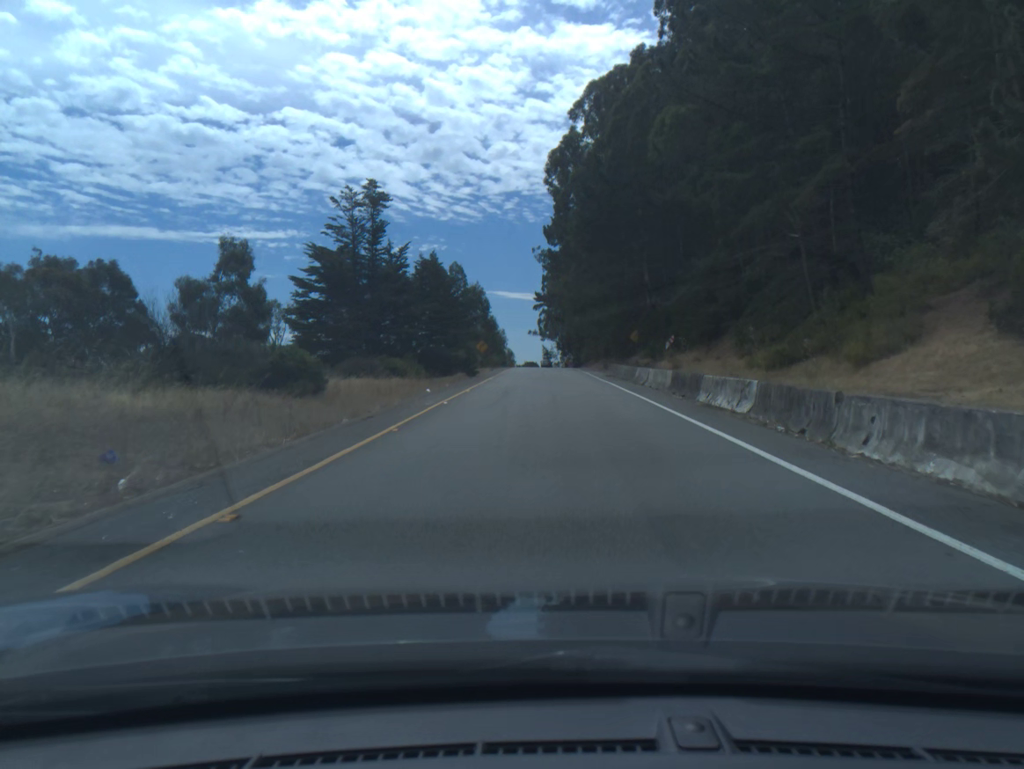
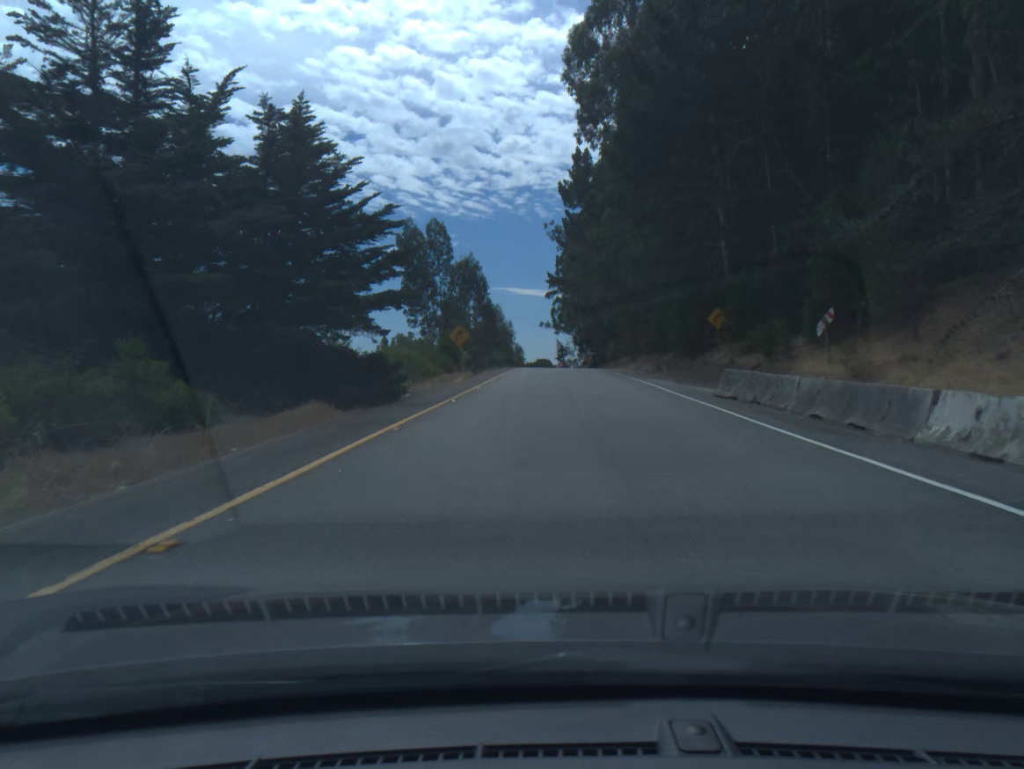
(-0.2, +30.6) m; -1°
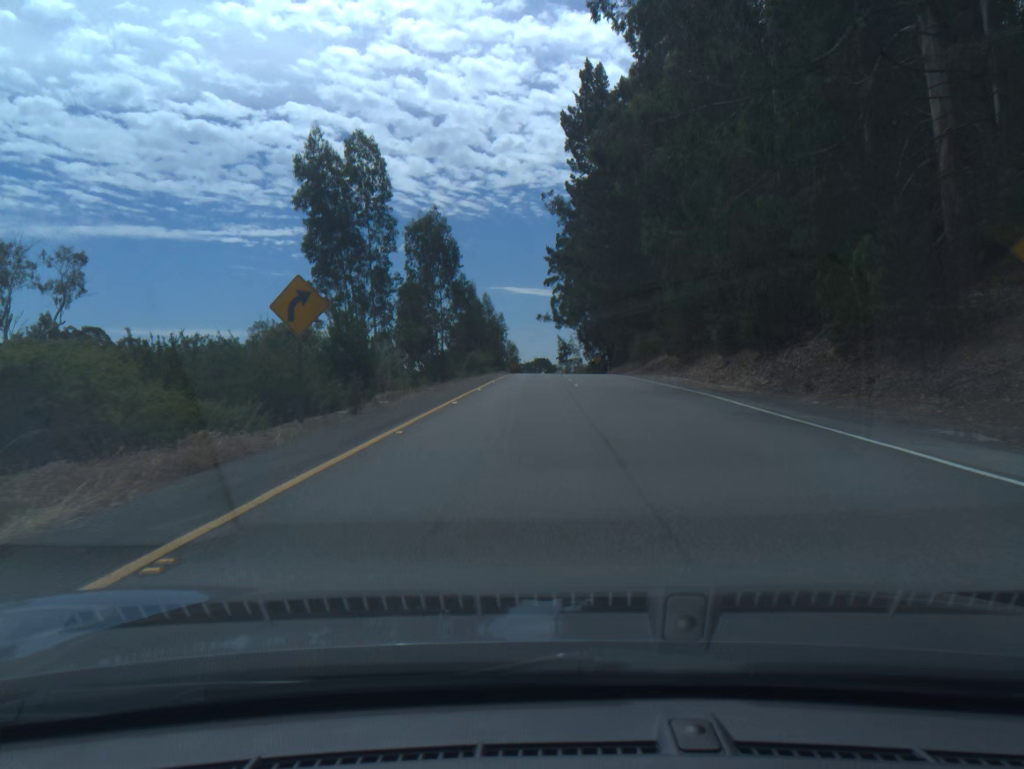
(0.0, +29.7) m; 0°
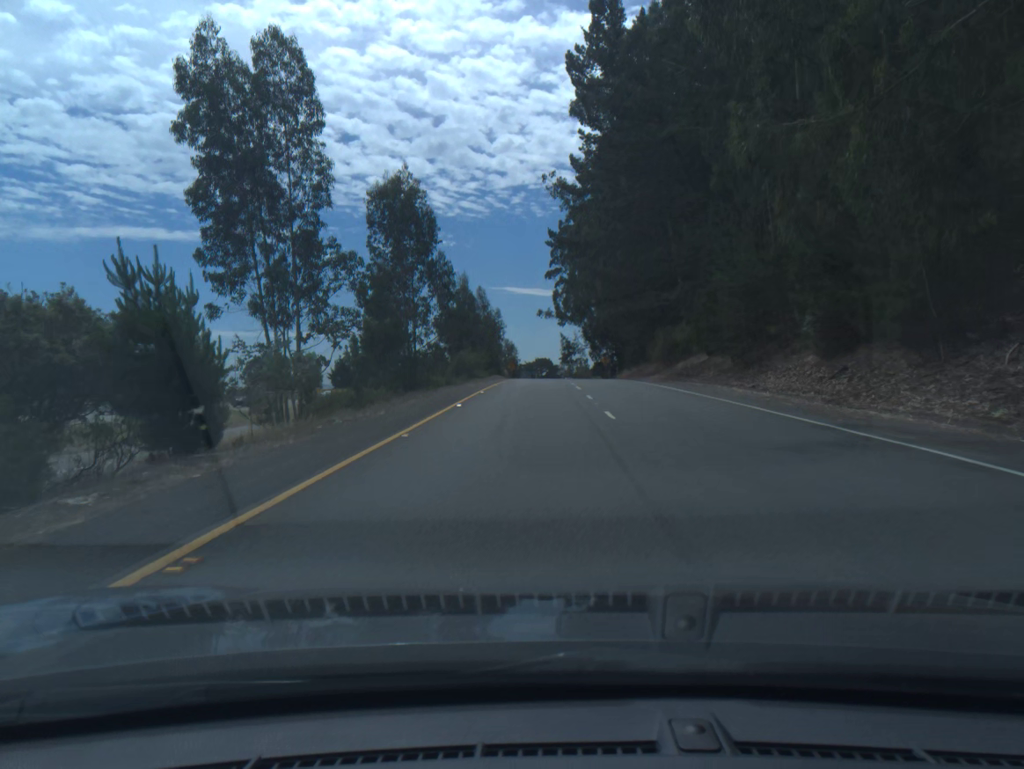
(0.0, +14.5) m; 0°
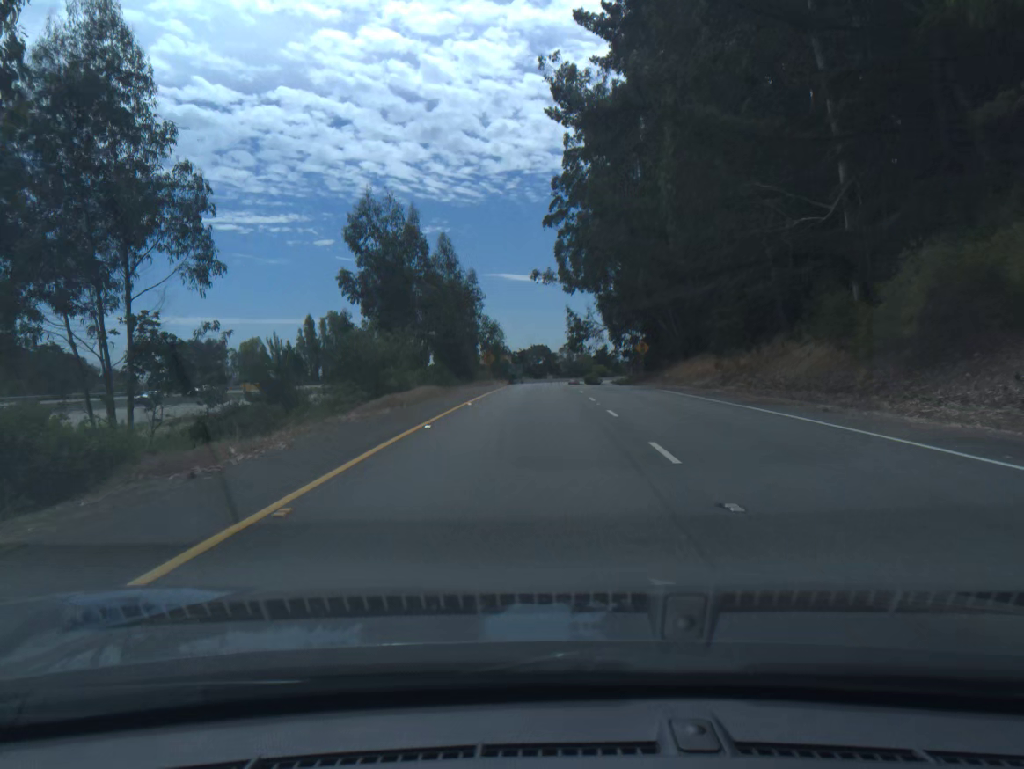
(0.0, +42.4) m; 0°
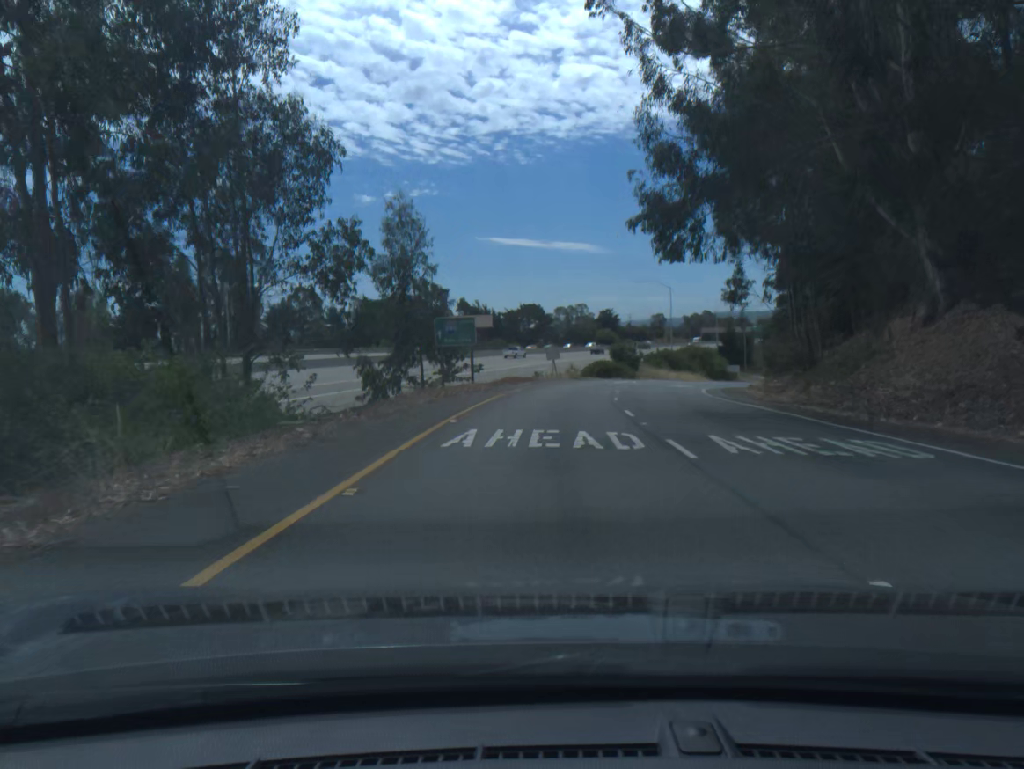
(+0.2, +65.6) m; +1°
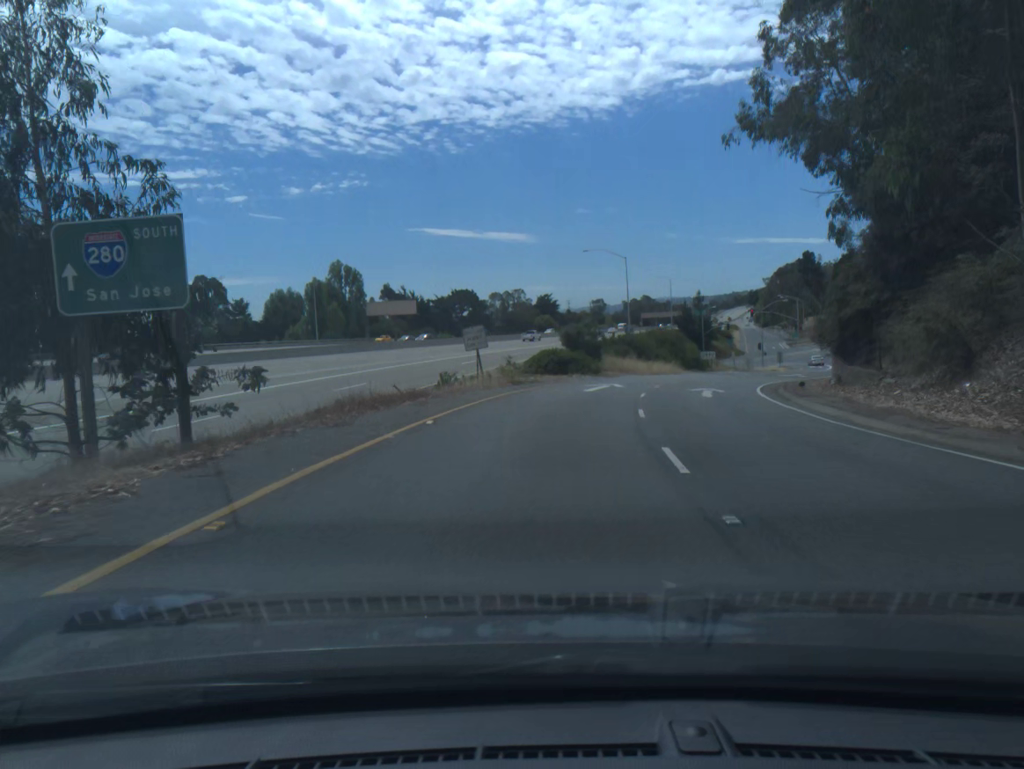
(+0.8, +23.6) m; +5°
